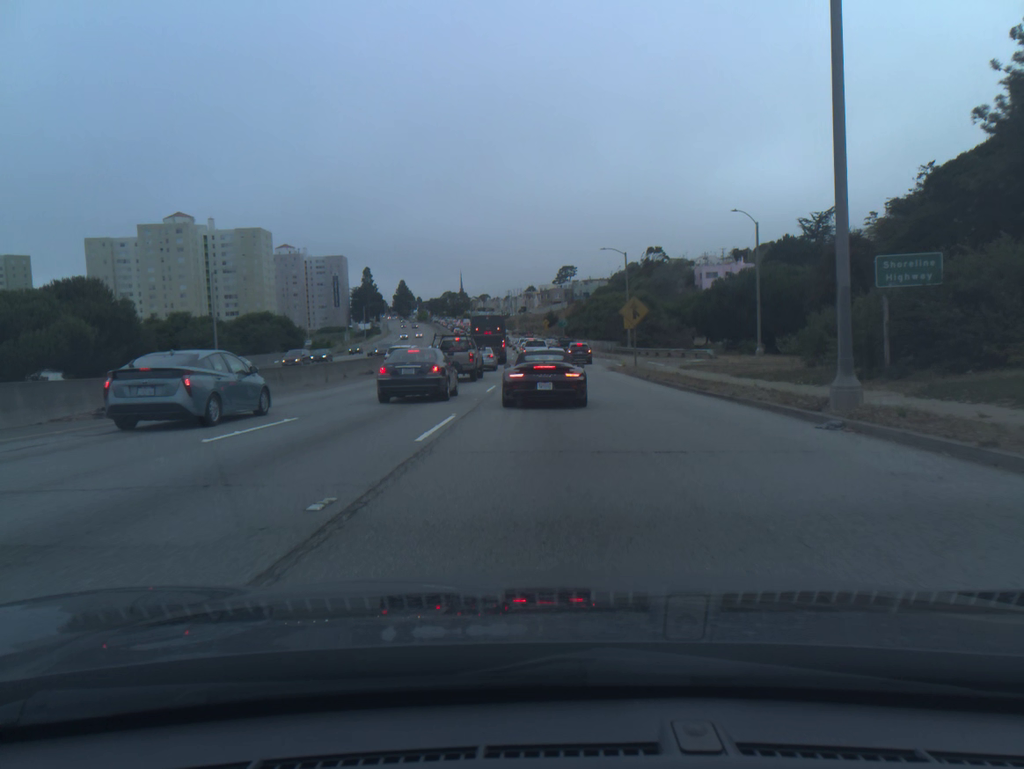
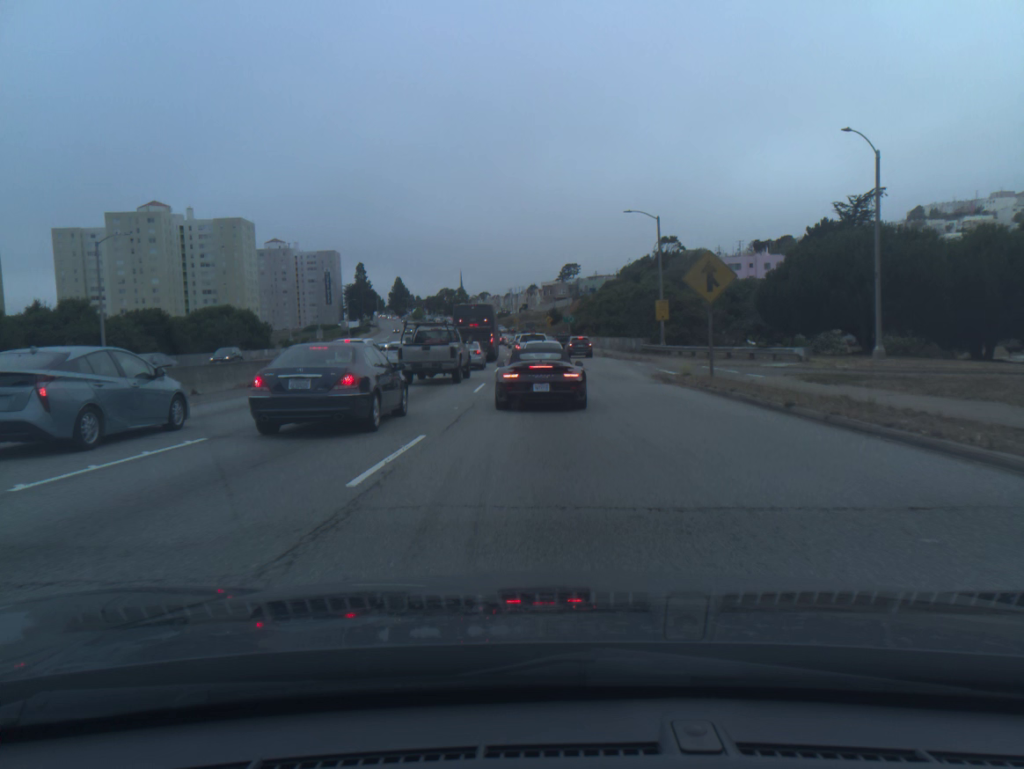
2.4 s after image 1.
(0.0, +18.7) m; 0°
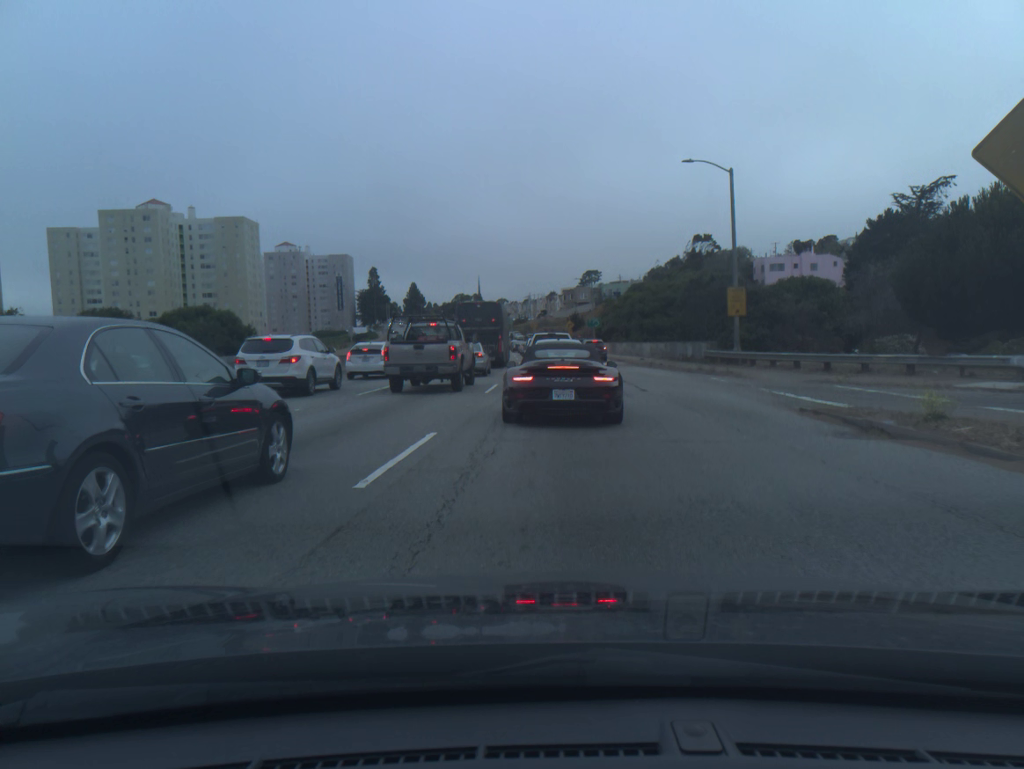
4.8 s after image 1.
(-0.2, +15.7) m; -2°
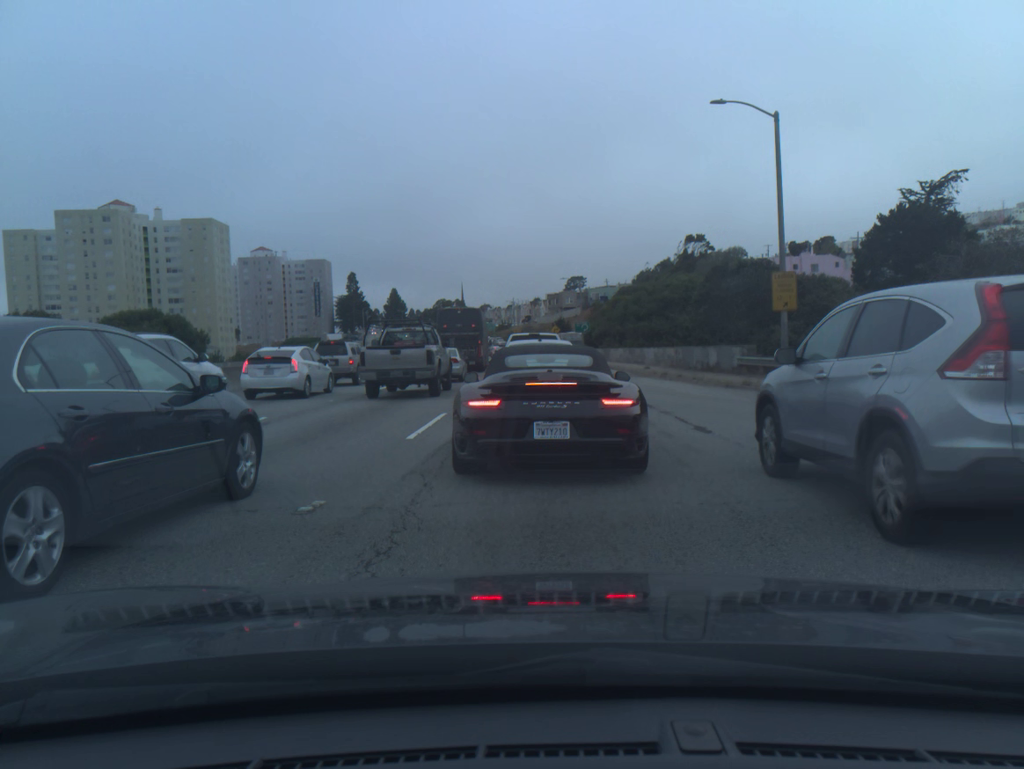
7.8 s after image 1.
(+0.2, +10.2) m; +1°
